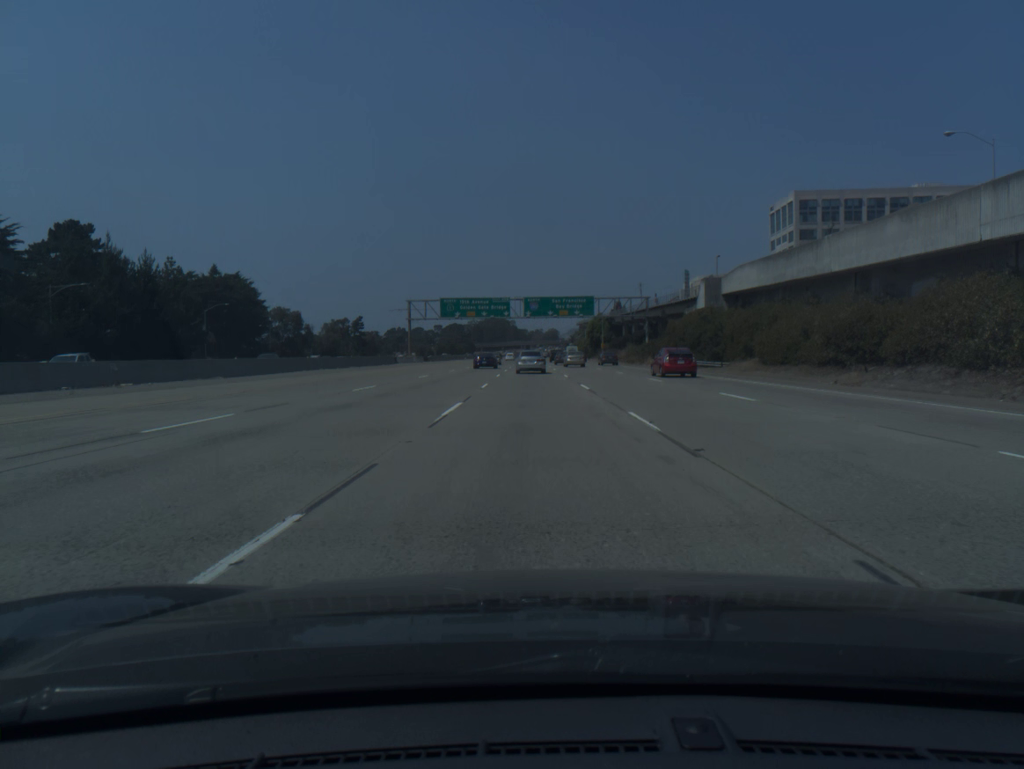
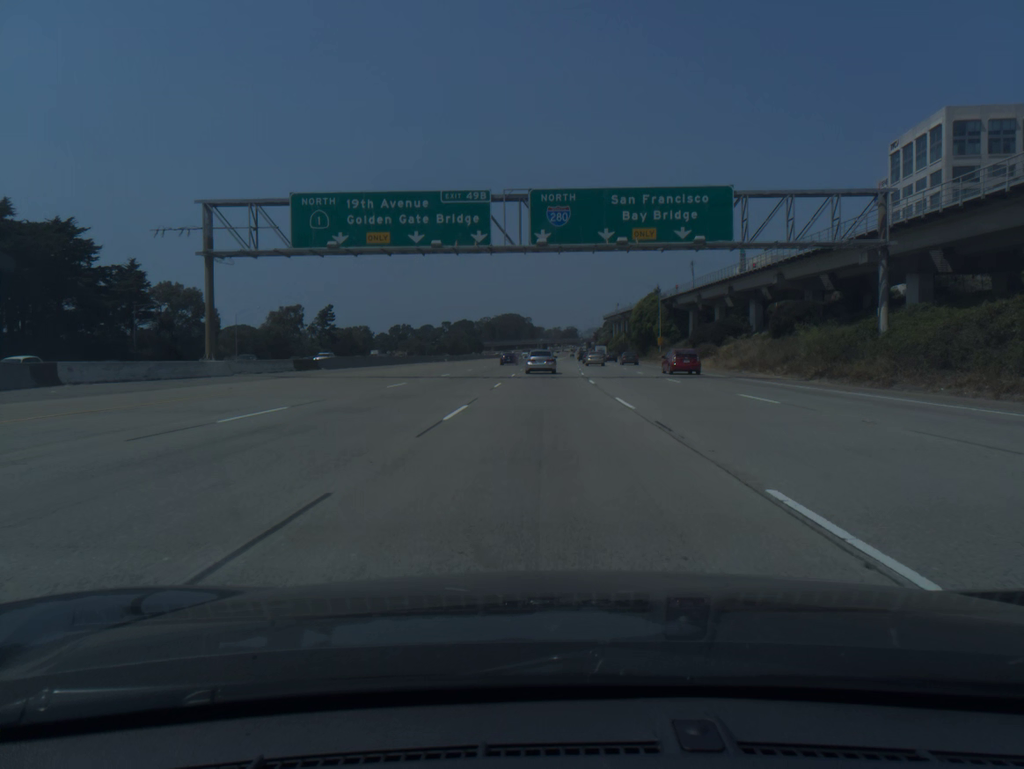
(-1.3, +71.6) m; -1°
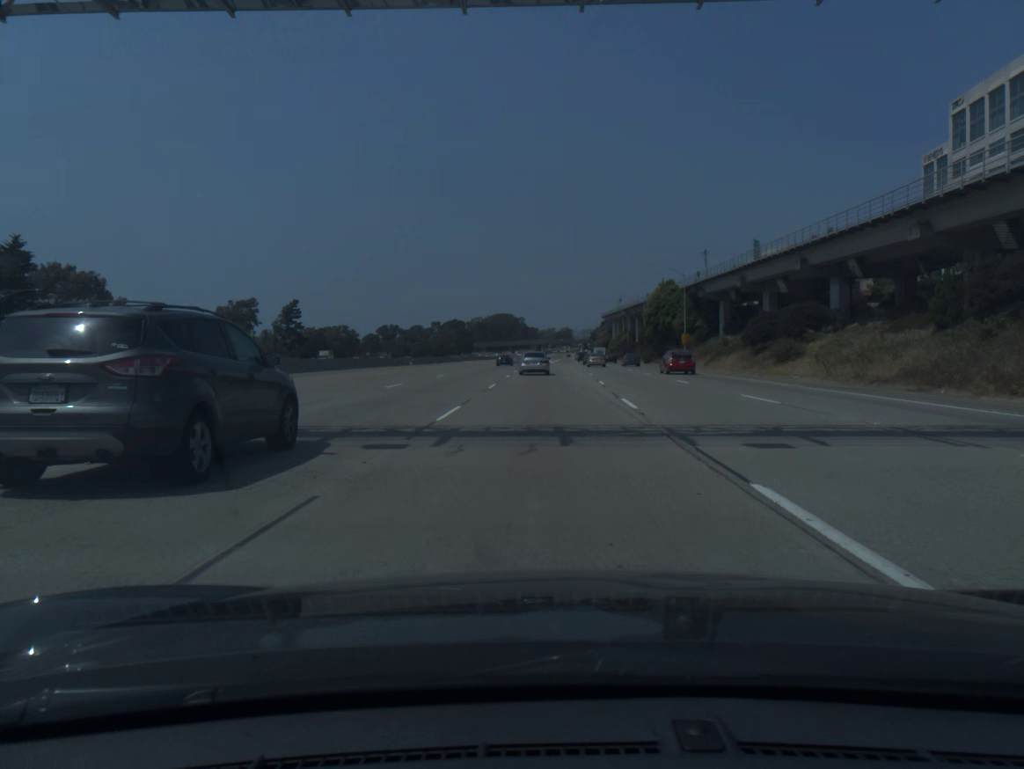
(+0.1, +28.2) m; 0°
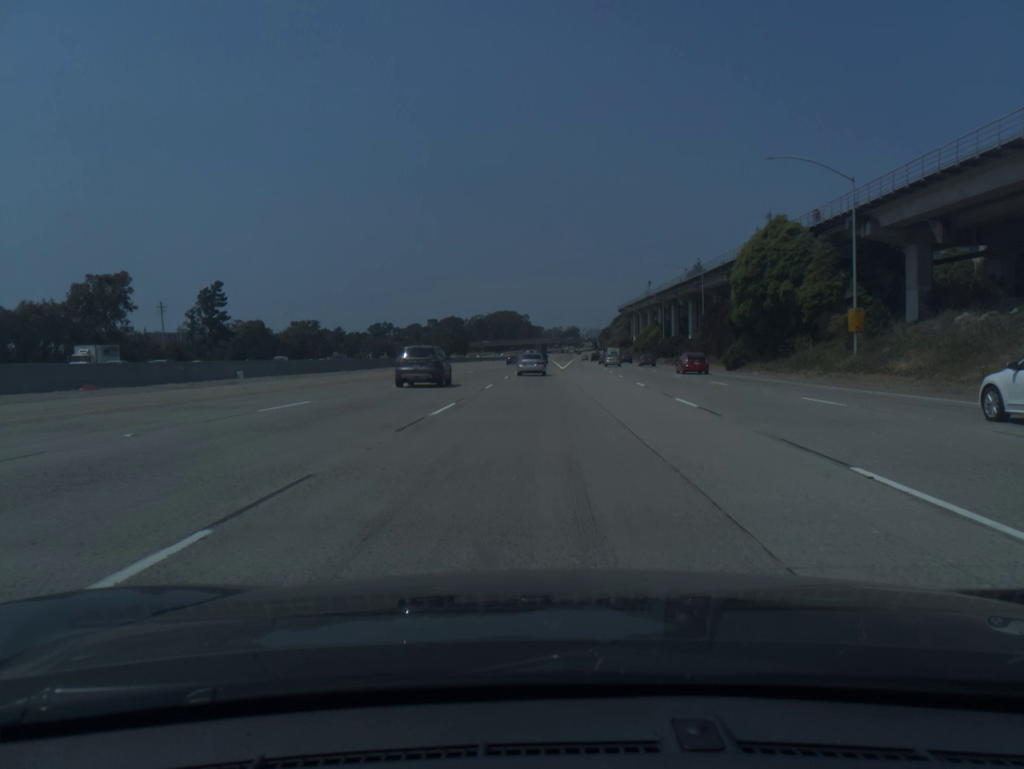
(+0.1, +55.9) m; 0°
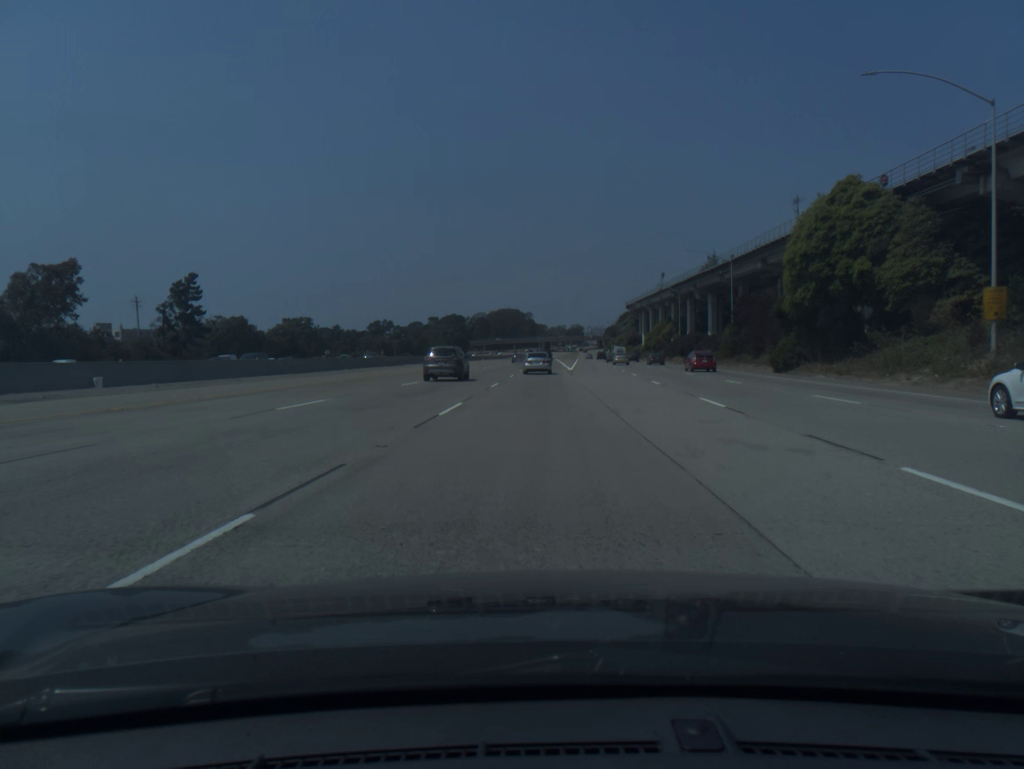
(-0.1, +14.0) m; 0°
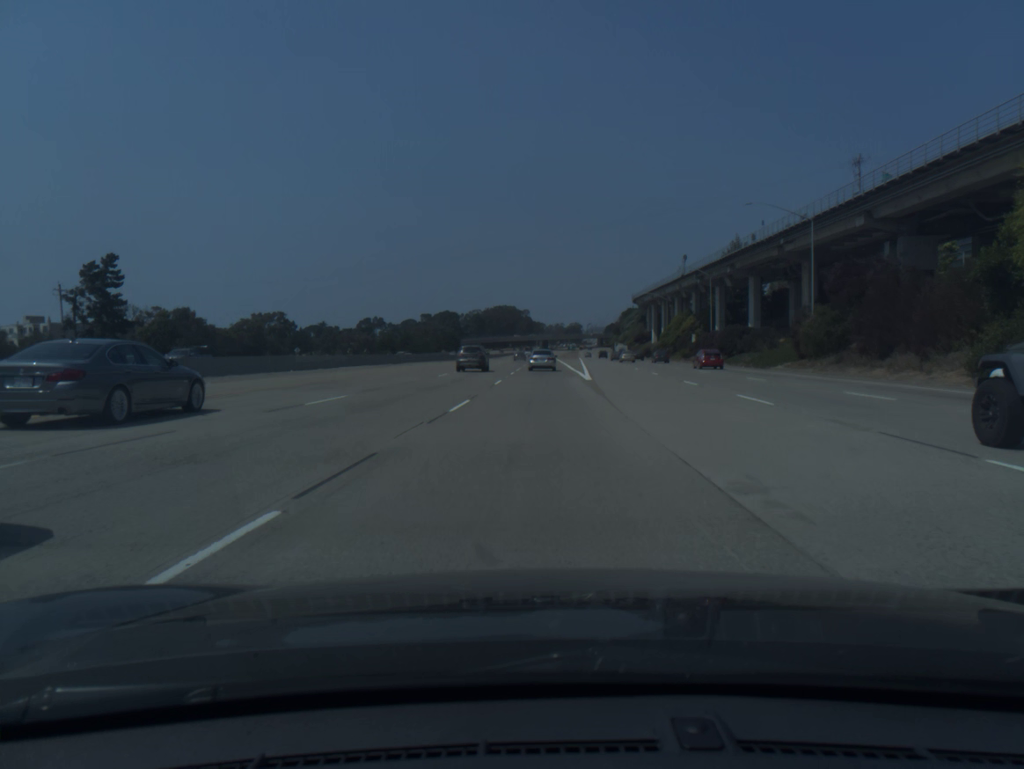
(0.0, +28.1) m; 0°
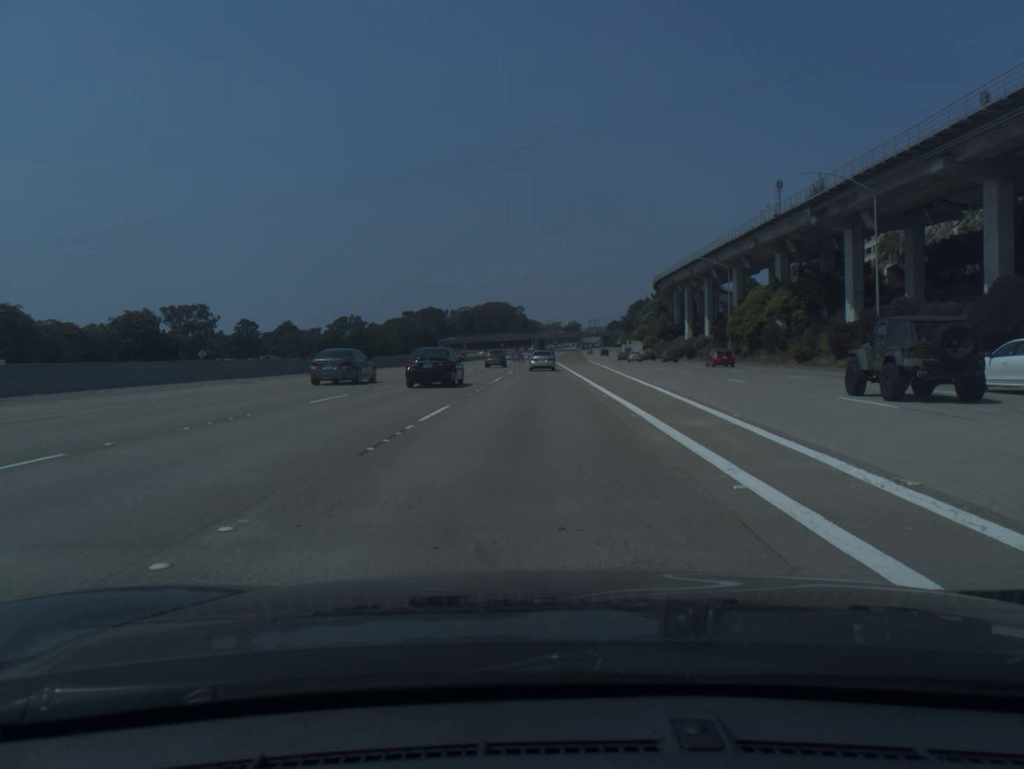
(+0.4, +56.6) m; 0°
